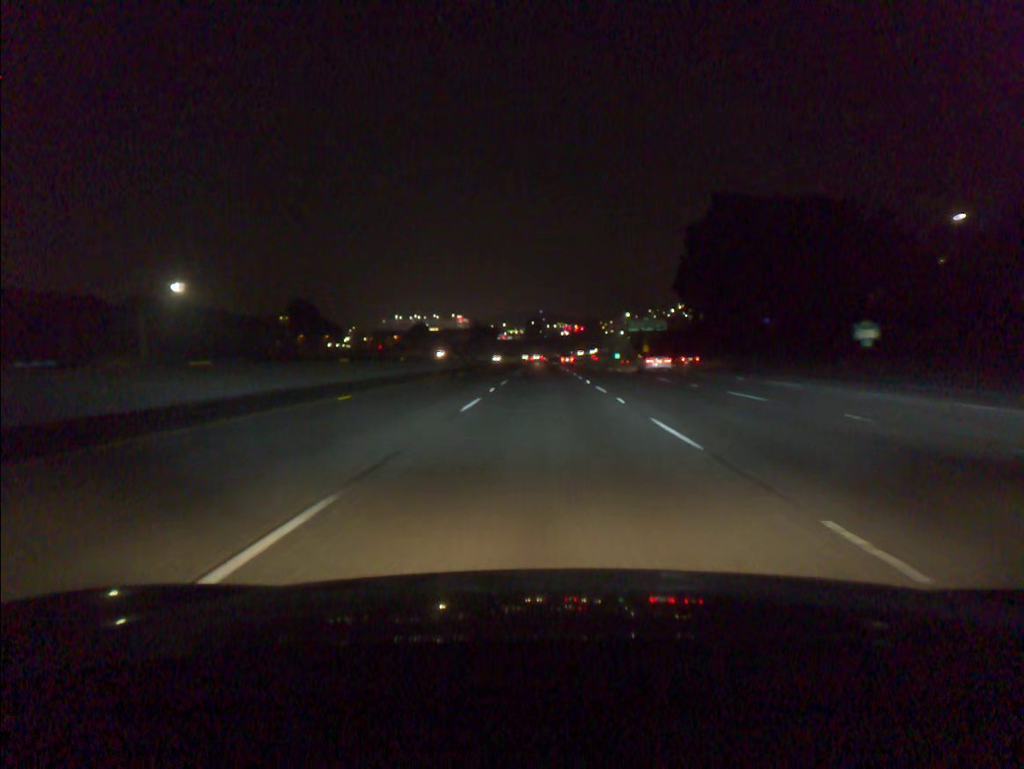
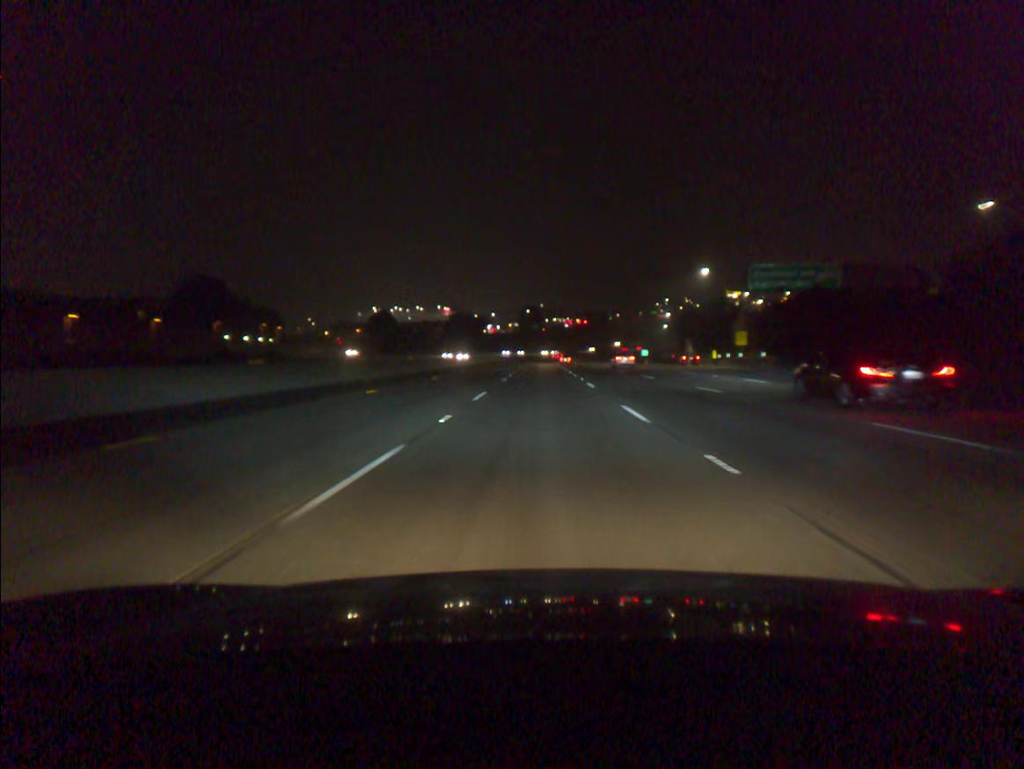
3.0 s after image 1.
(+0.4, +83.9) m; 0°
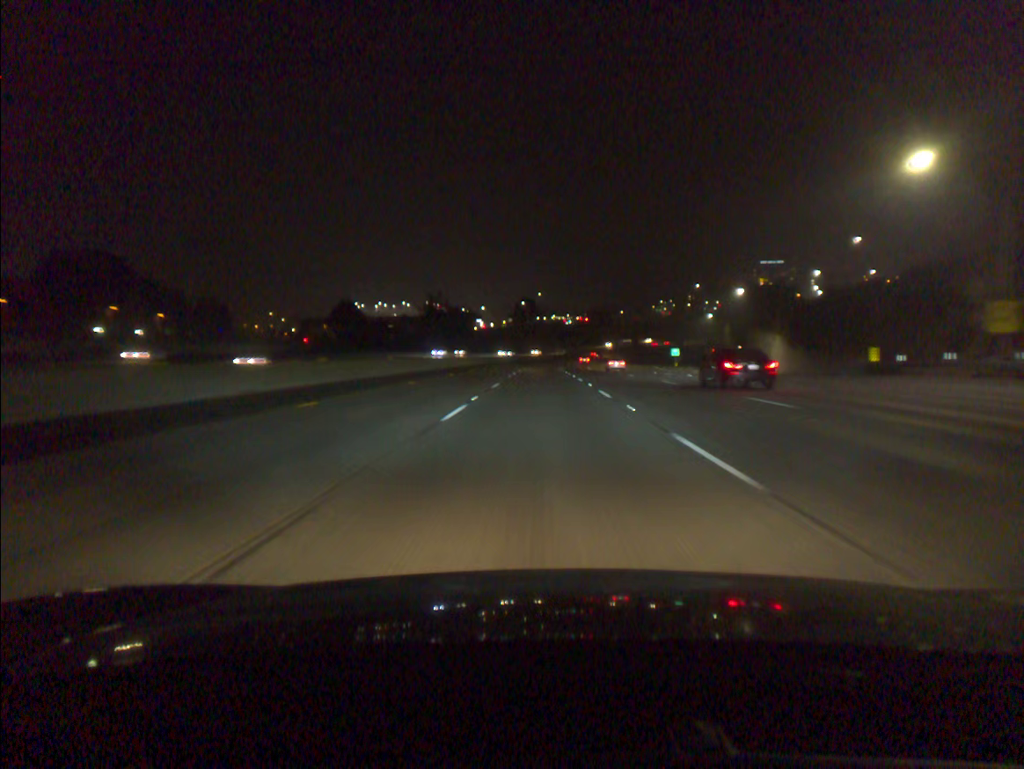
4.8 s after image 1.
(0.0, +50.3) m; 0°
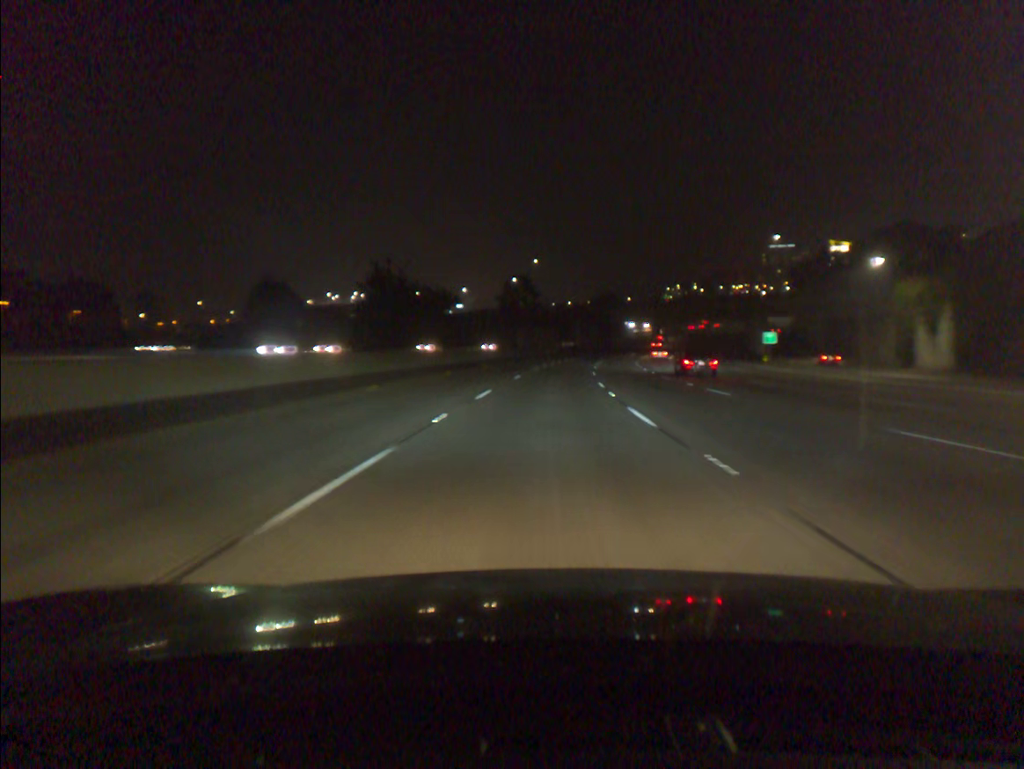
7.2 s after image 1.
(+0.1, +67.2) m; 0°
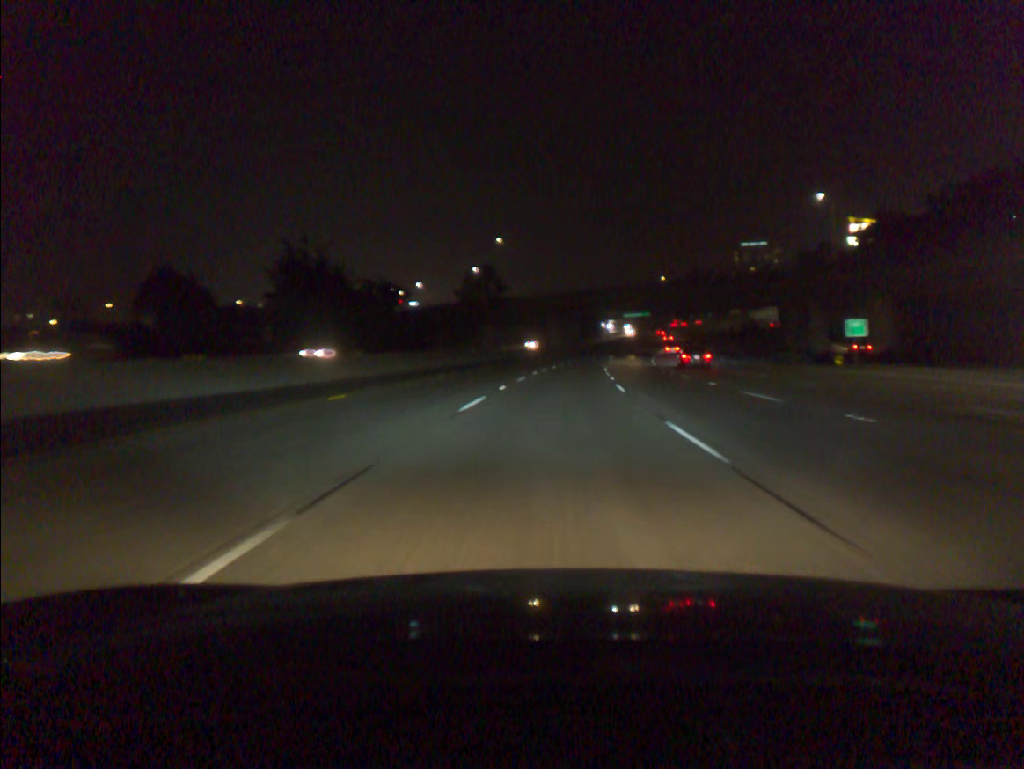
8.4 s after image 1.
(+0.5, +33.6) m; +2°
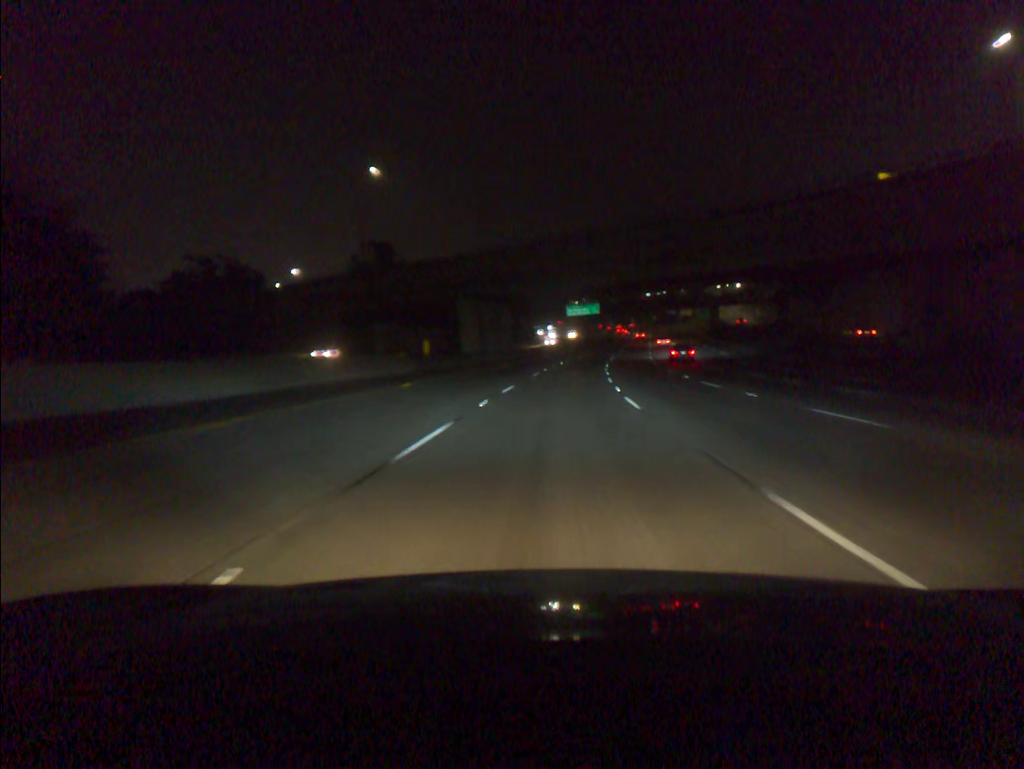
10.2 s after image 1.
(+2.2, +50.3) m; +5°
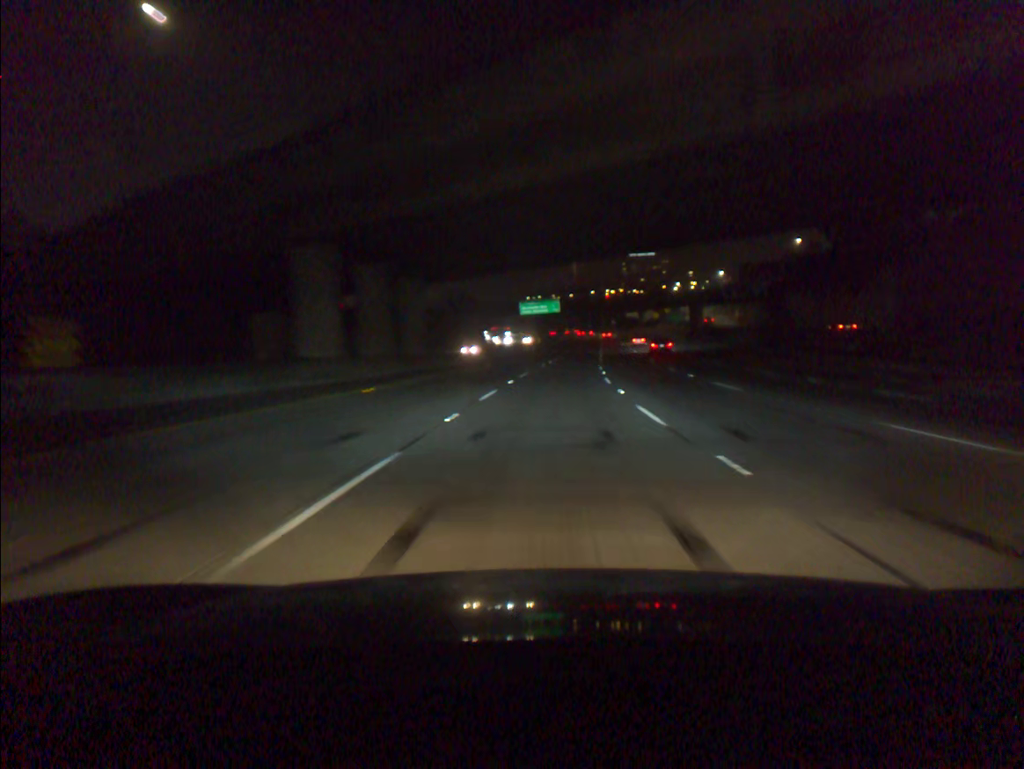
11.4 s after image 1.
(+1.0, +33.5) m; +3°
